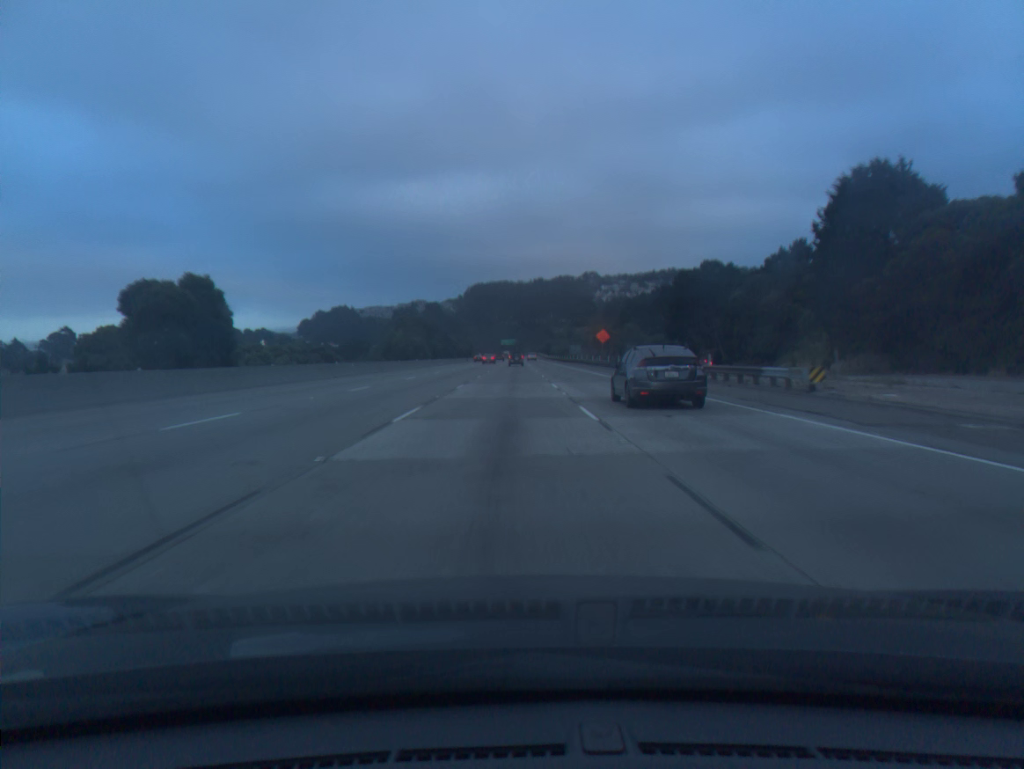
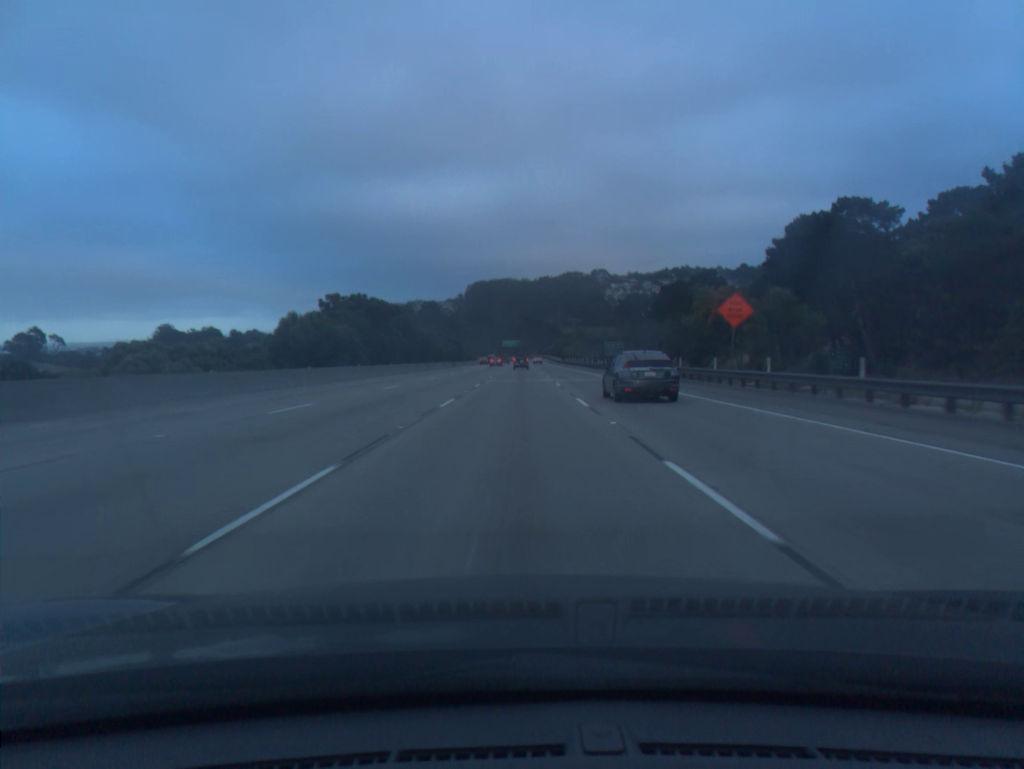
(-0.3, +53.1) m; 0°
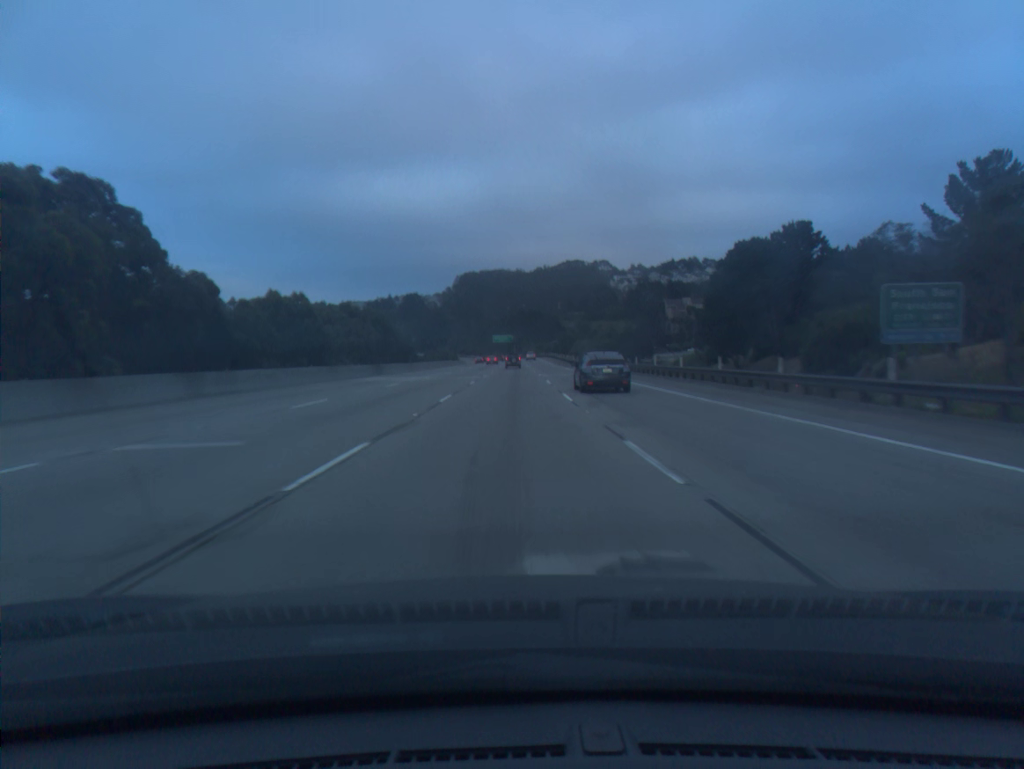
(+0.4, +70.7) m; 0°
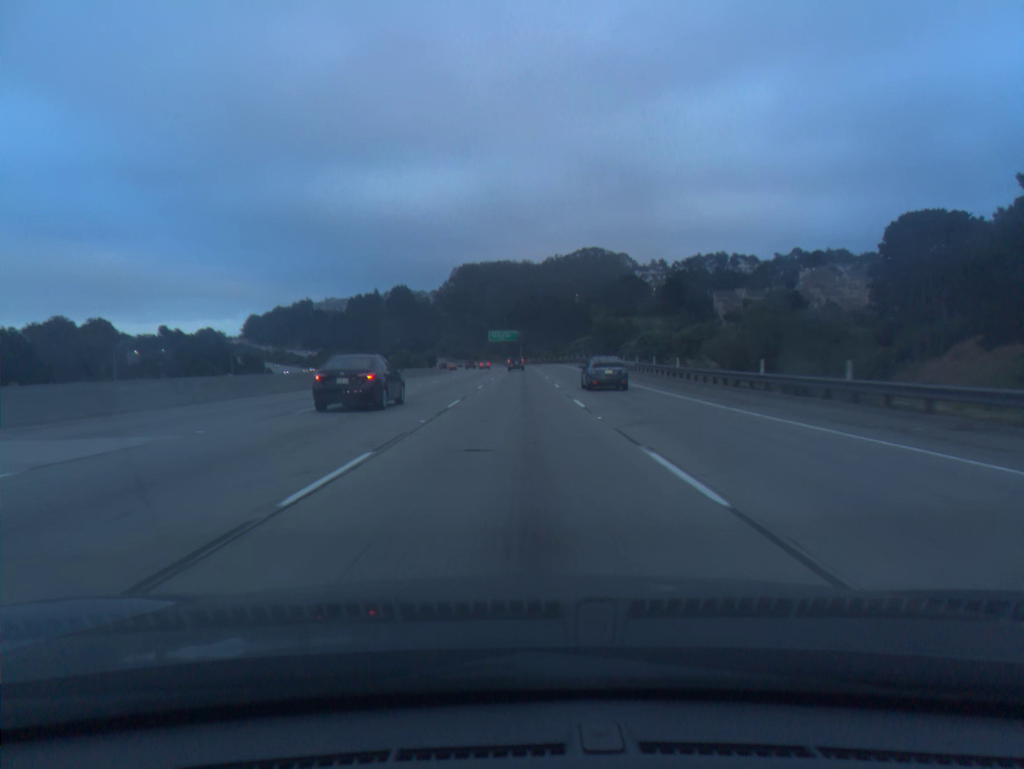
(-0.4, +88.4) m; 0°
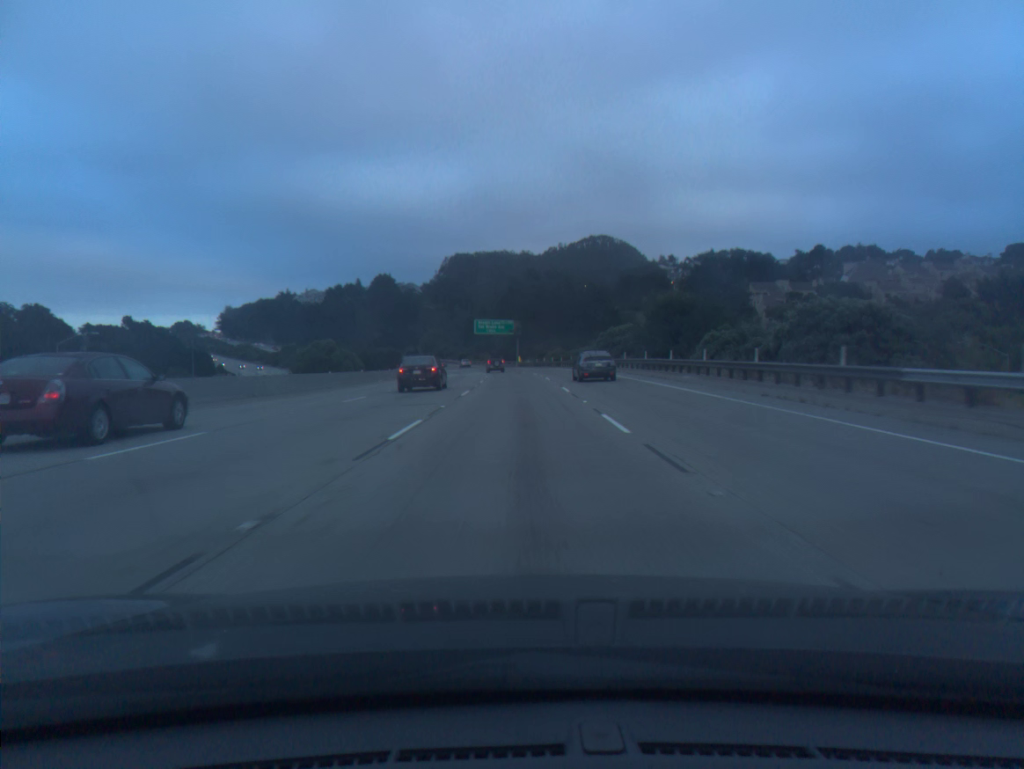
(+0.2, +53.0) m; 0°
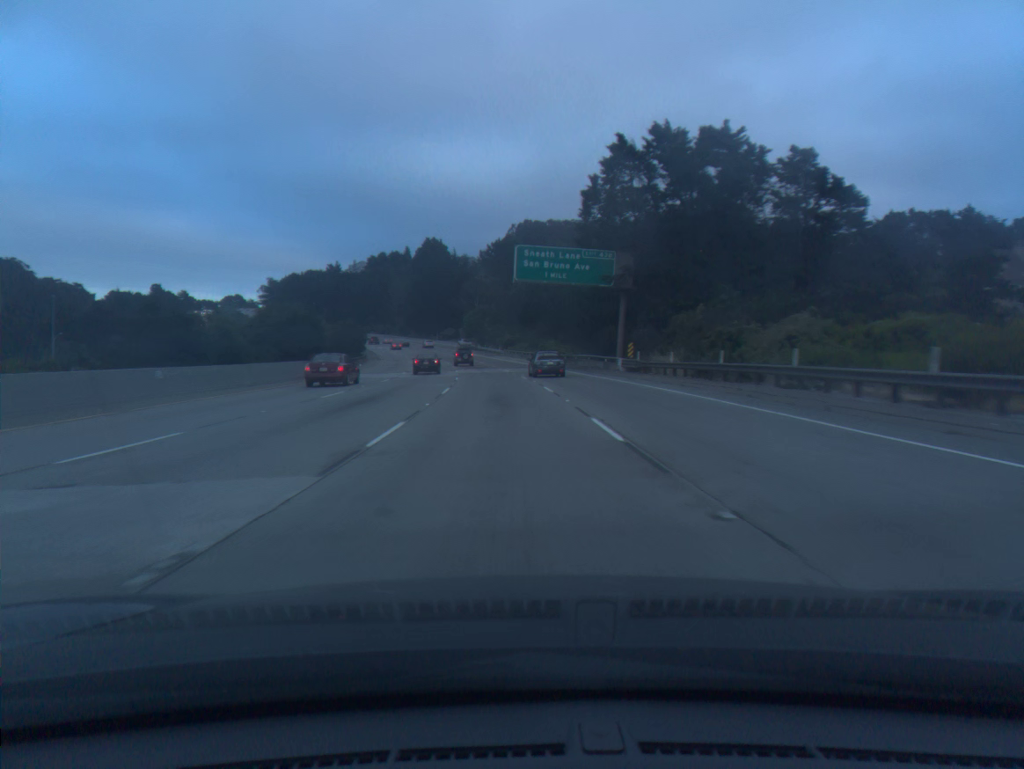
(-2.0, +88.3) m; -5°
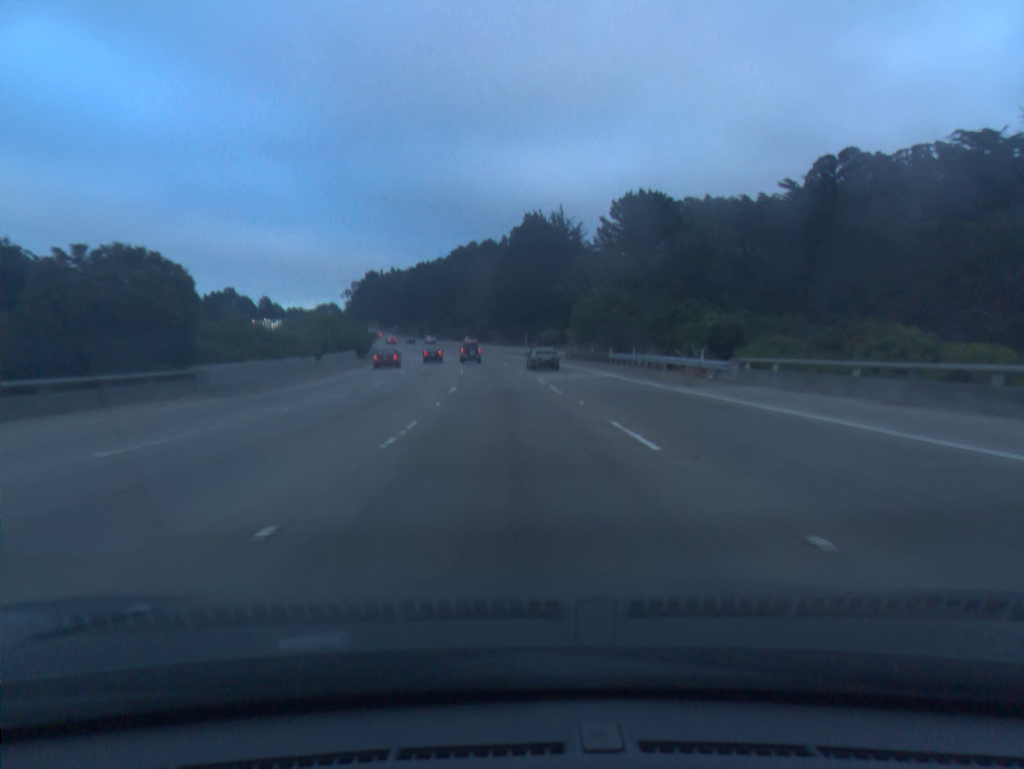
(-6.3, +88.1) m; -8°
